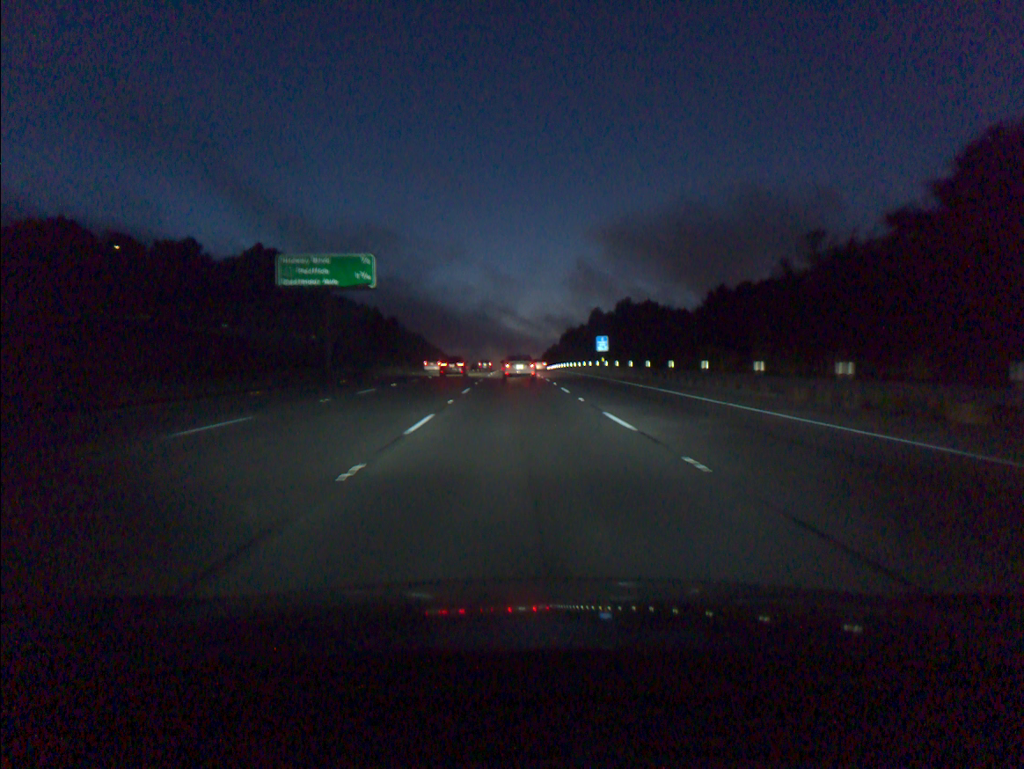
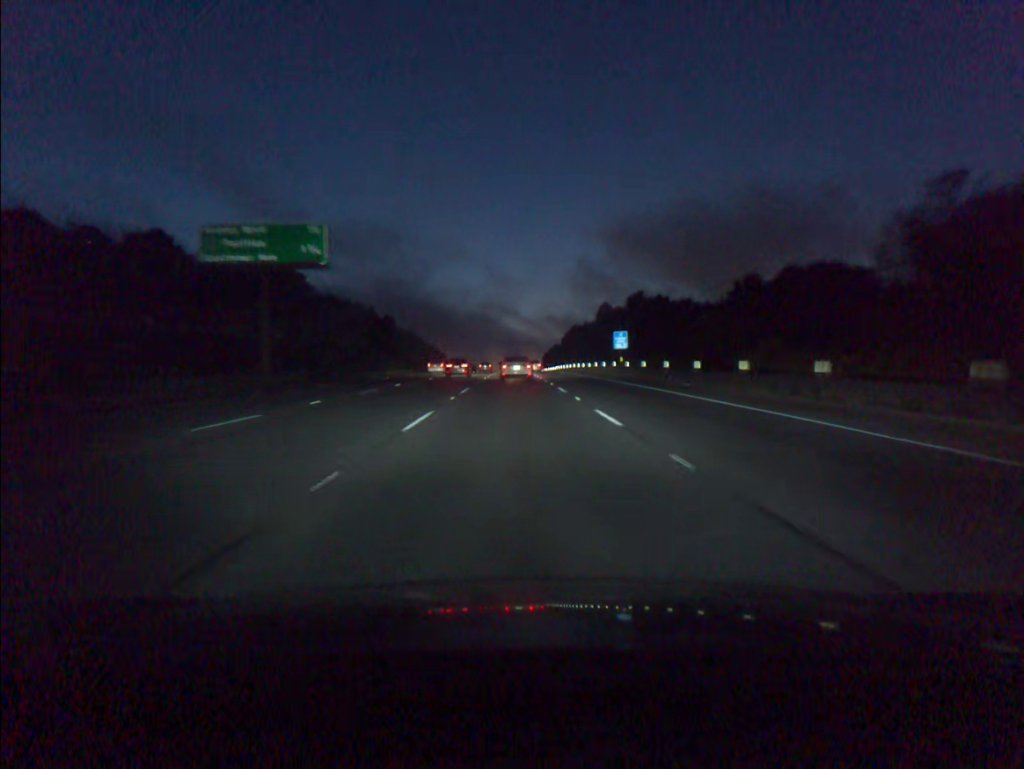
(0.0, +14.1) m; 0°
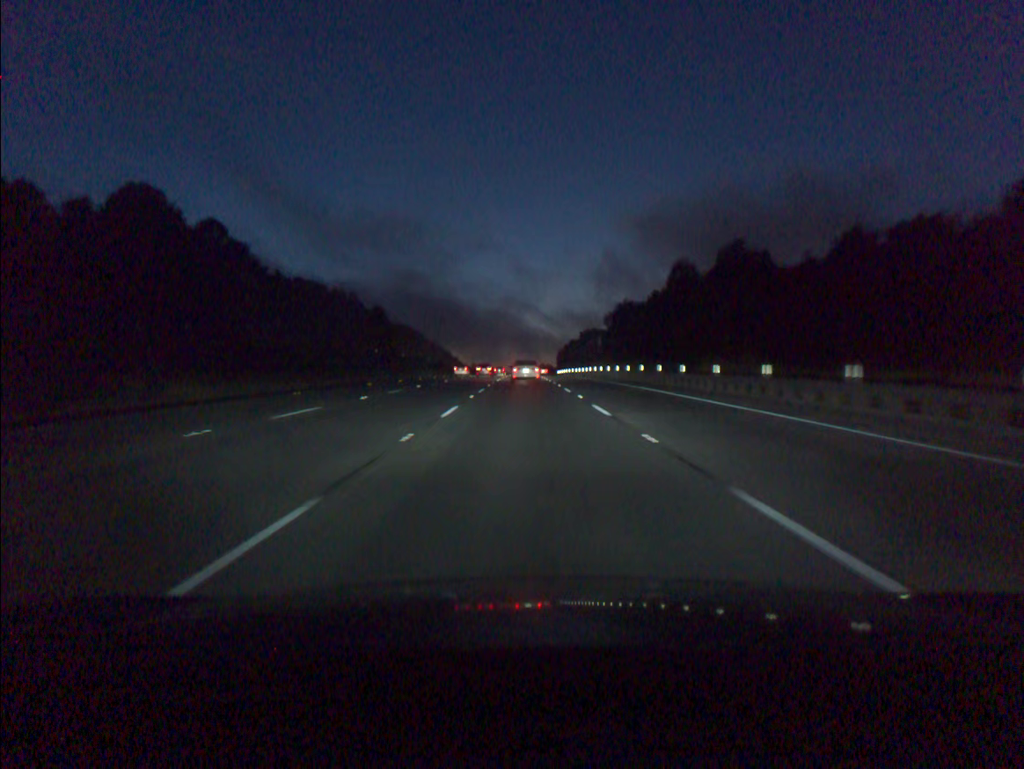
(-0.4, +54.7) m; -1°
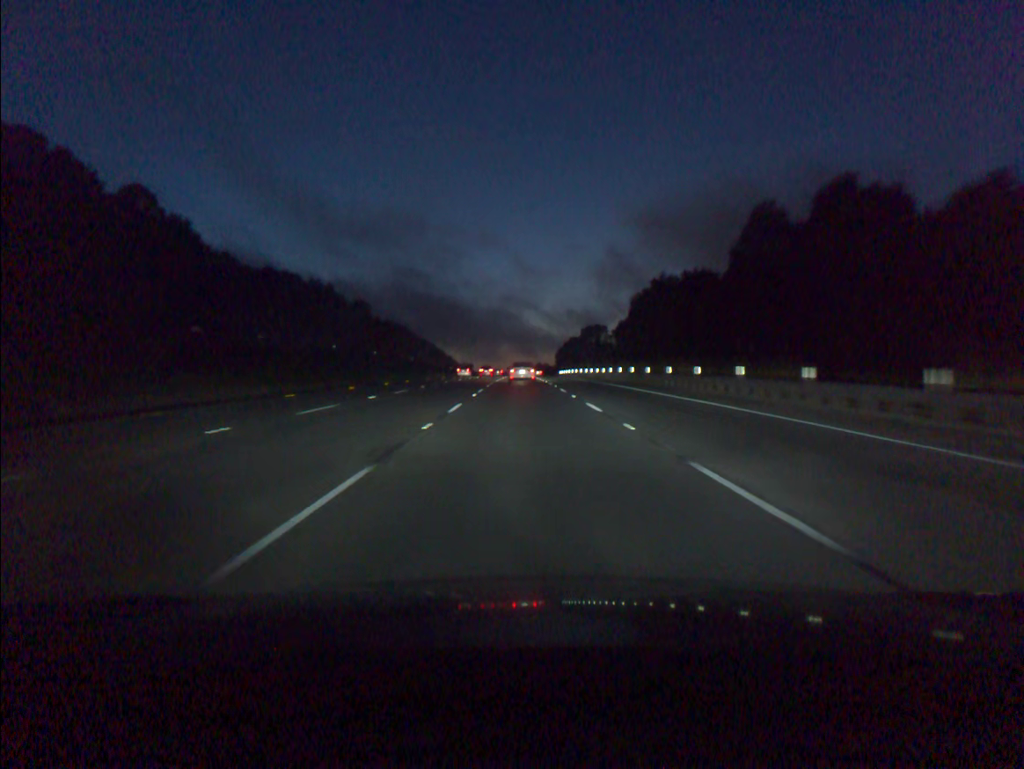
(+0.1, +27.0) m; 0°
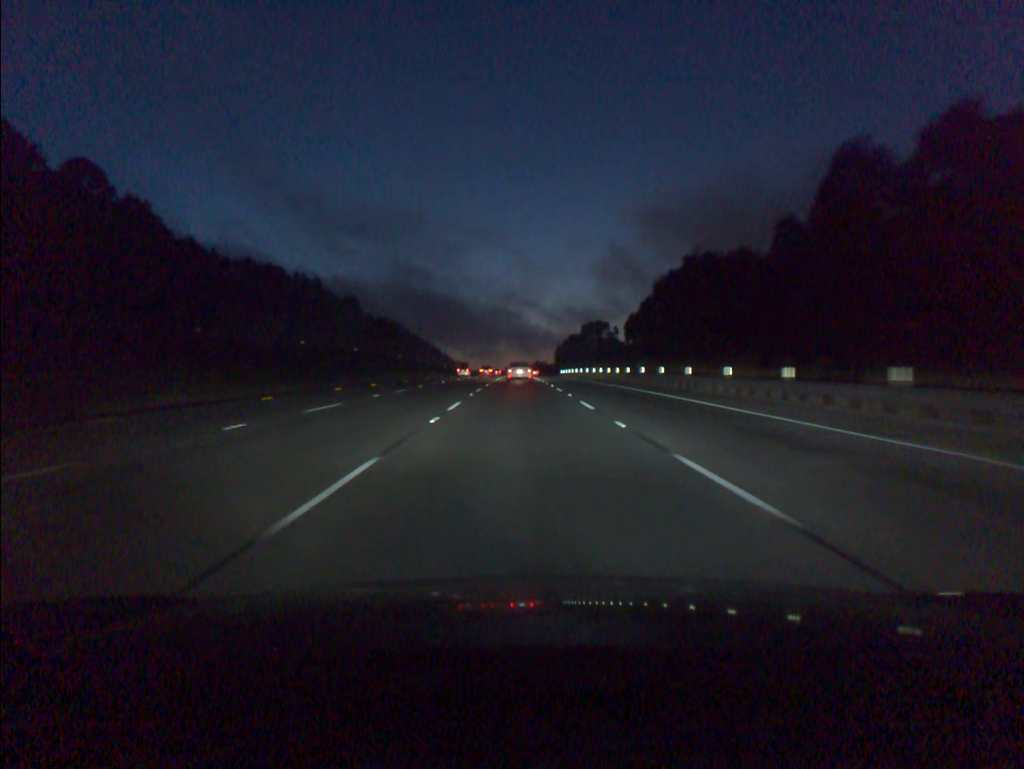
(0.0, +13.6) m; 0°
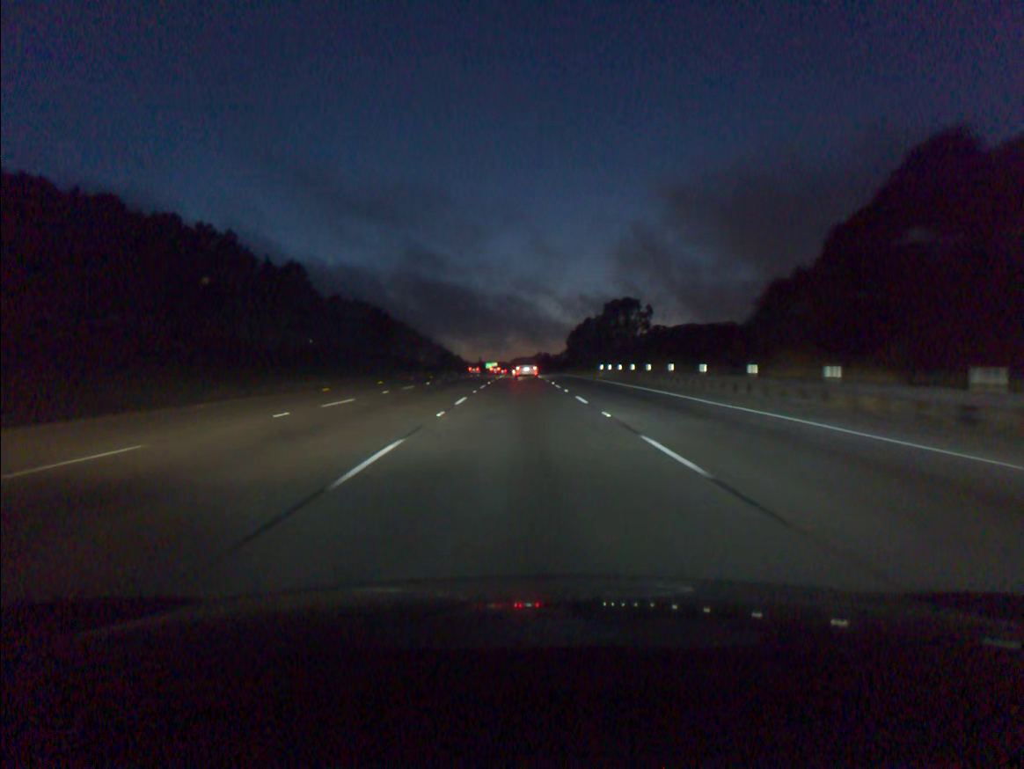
(-0.1, +70.8) m; 0°
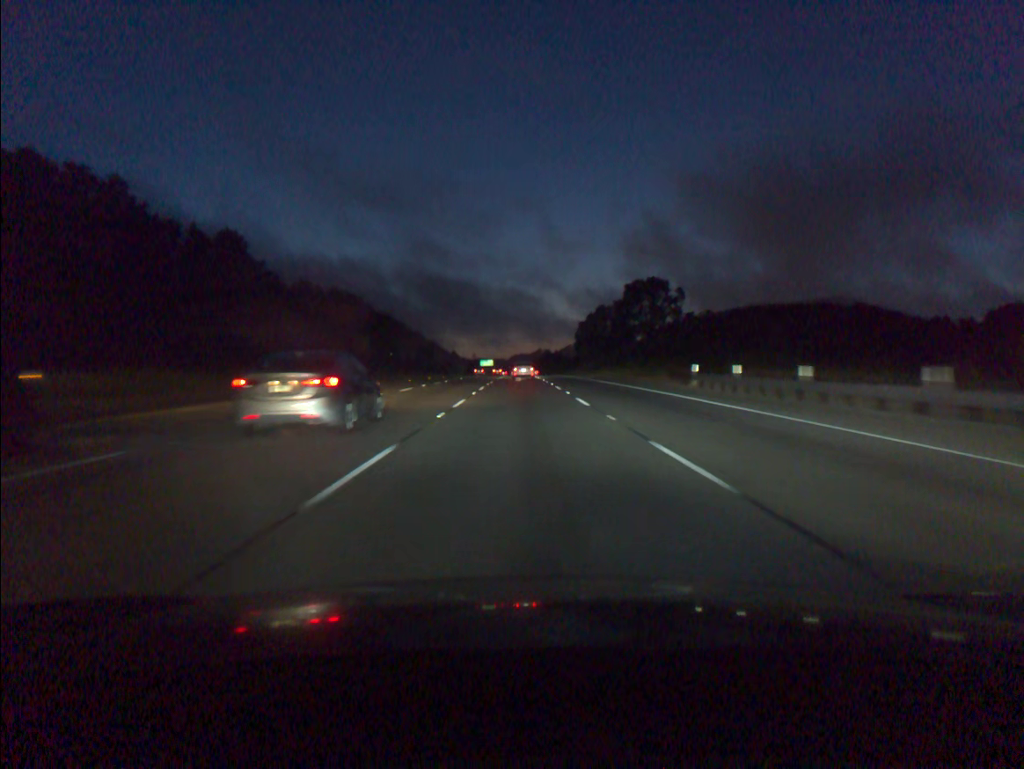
(0.0, +44.5) m; 0°
